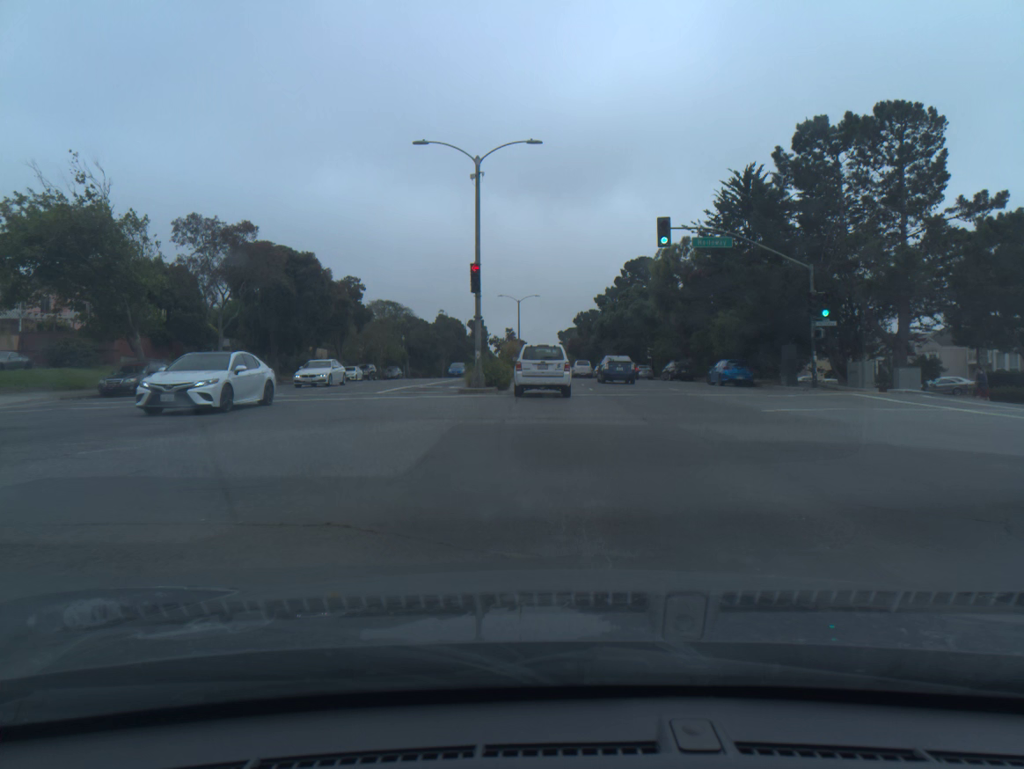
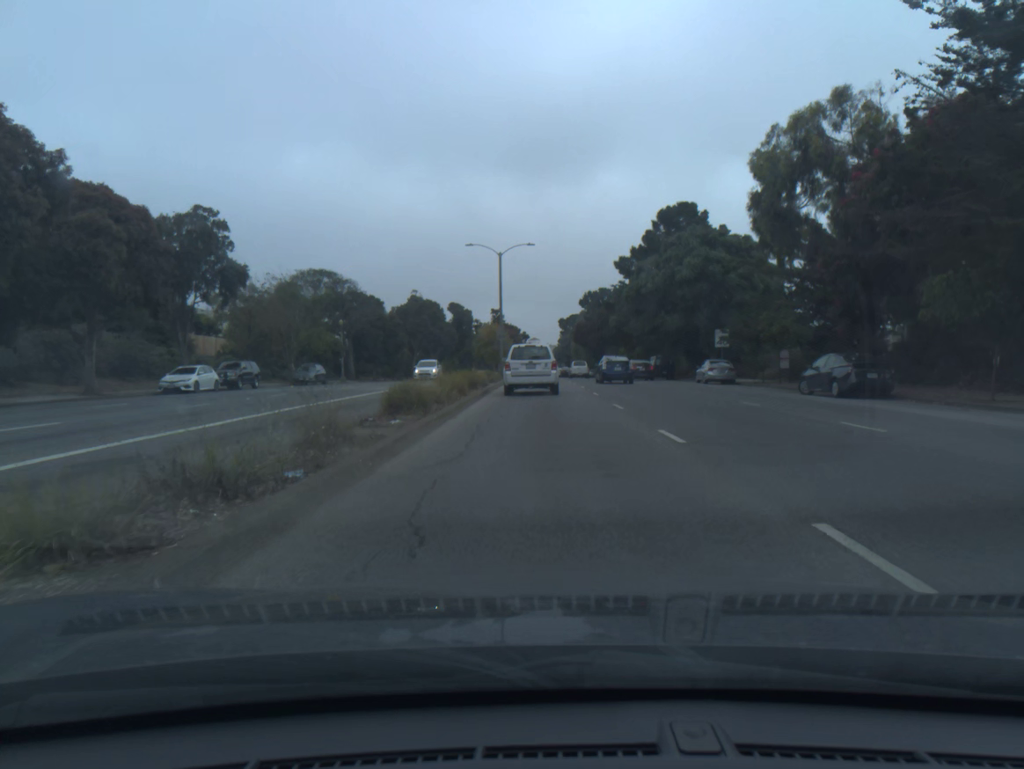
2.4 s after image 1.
(+0.1, +34.1) m; 0°
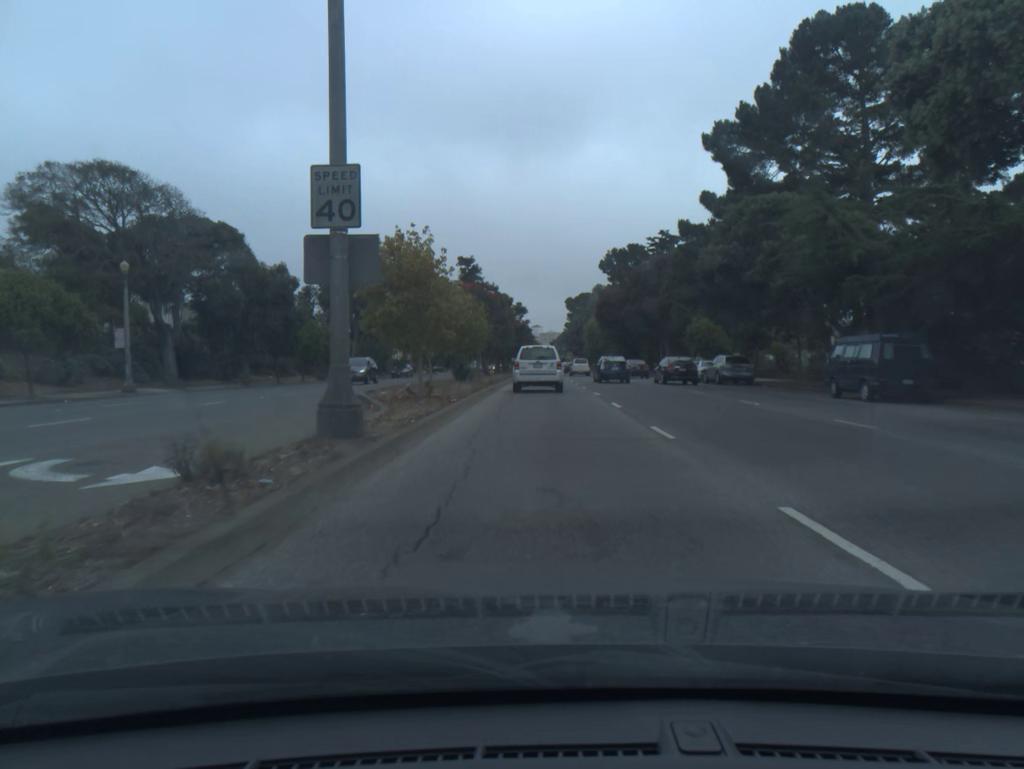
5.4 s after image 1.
(0.0, +43.3) m; 0°
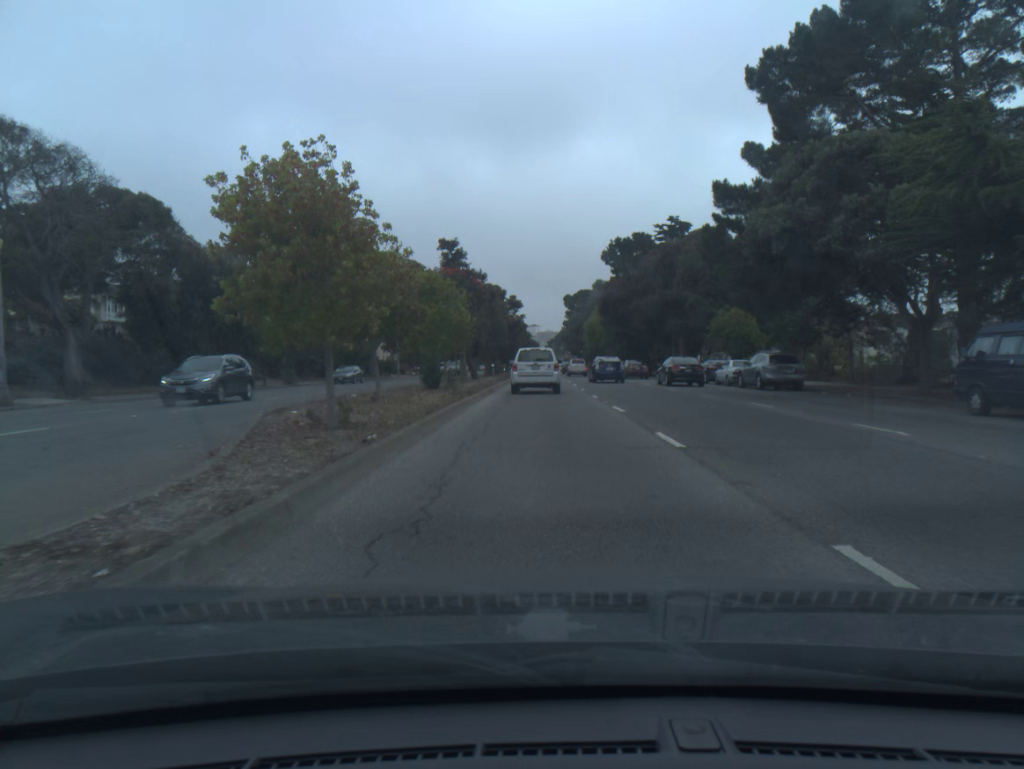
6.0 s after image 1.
(0.0, +8.6) m; 0°
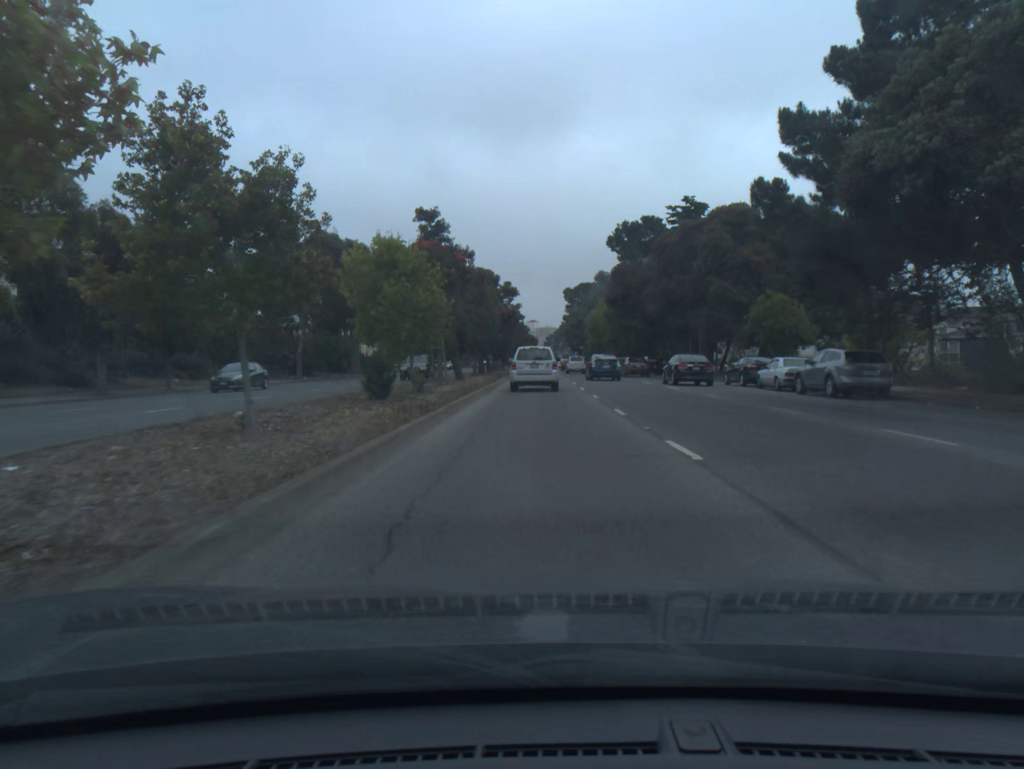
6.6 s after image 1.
(0.0, +8.6) m; 0°
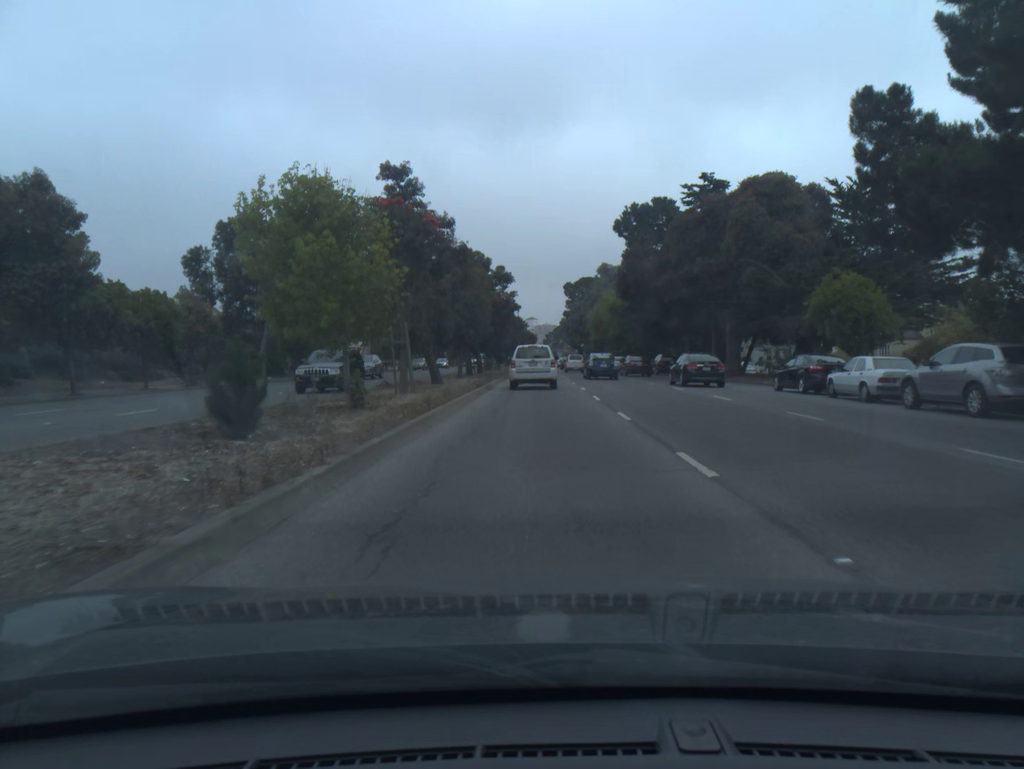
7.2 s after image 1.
(0.0, +8.6) m; 0°
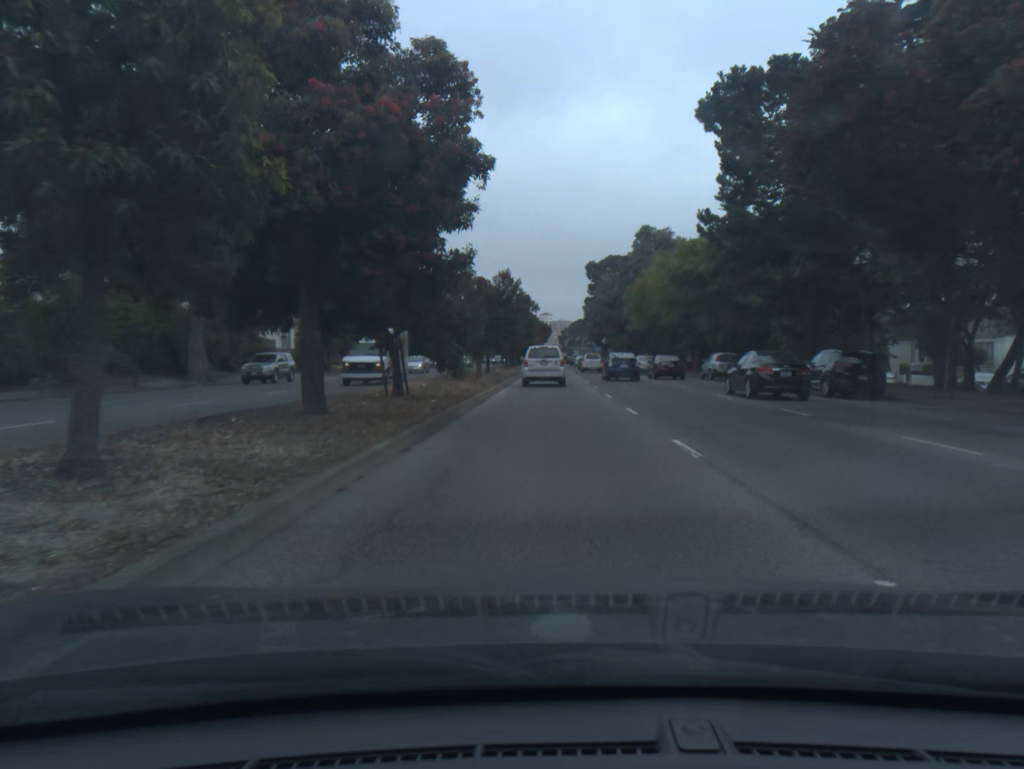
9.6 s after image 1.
(-0.1, +34.3) m; -1°
